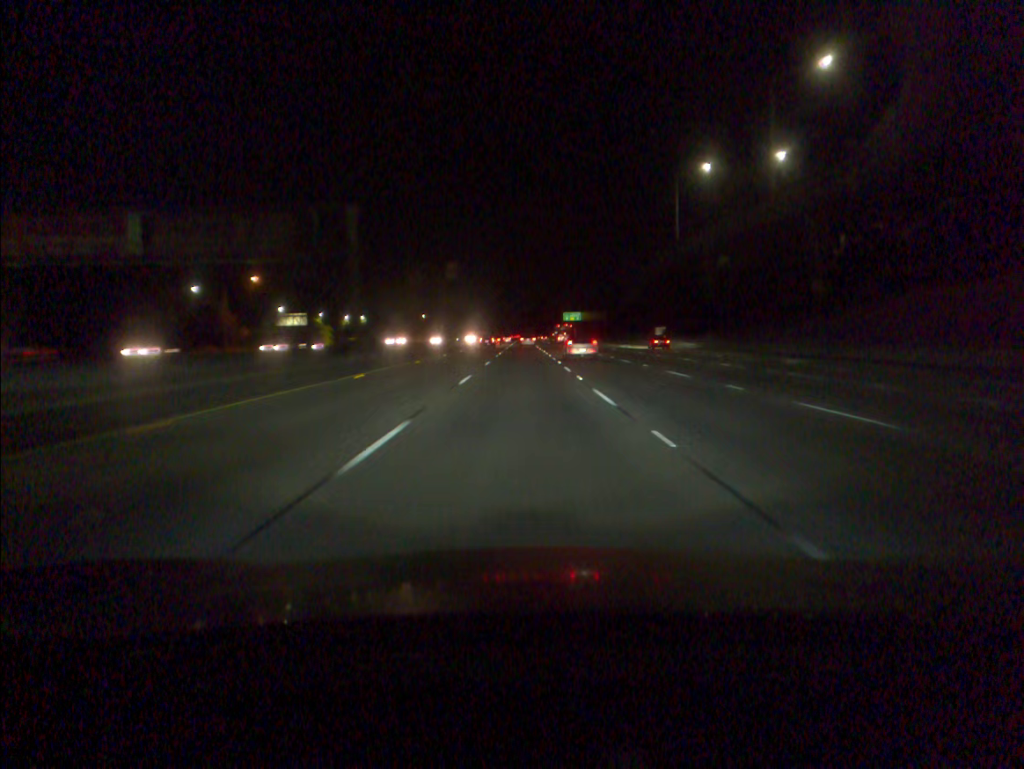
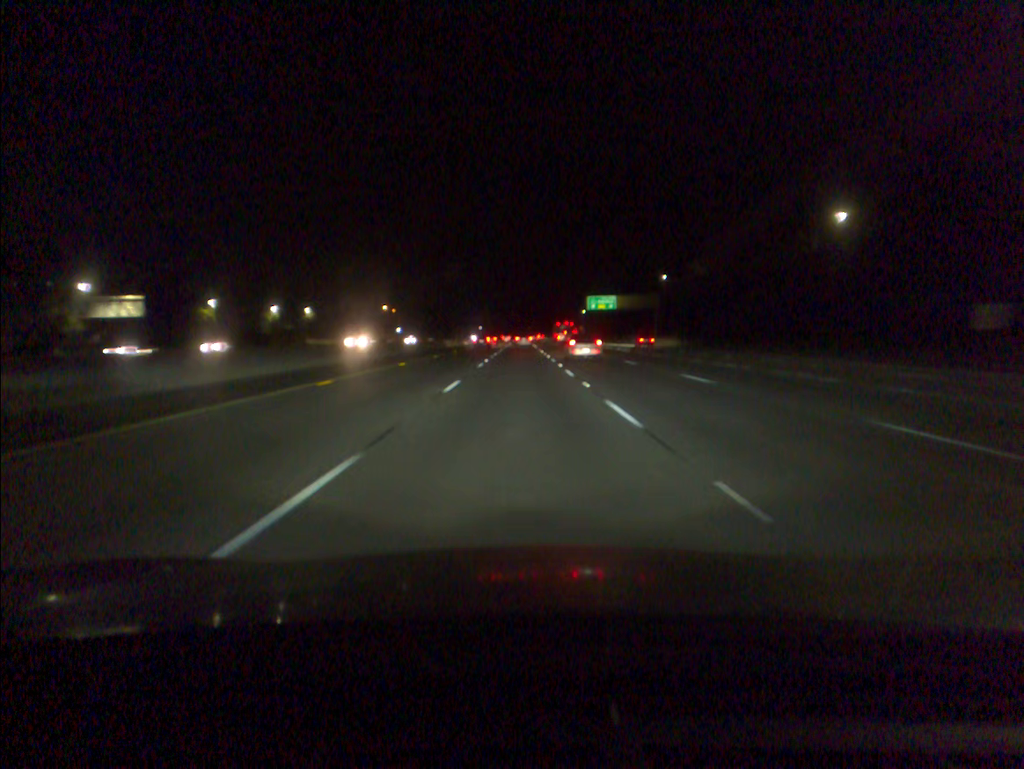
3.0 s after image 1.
(+0.2, +91.0) m; 0°
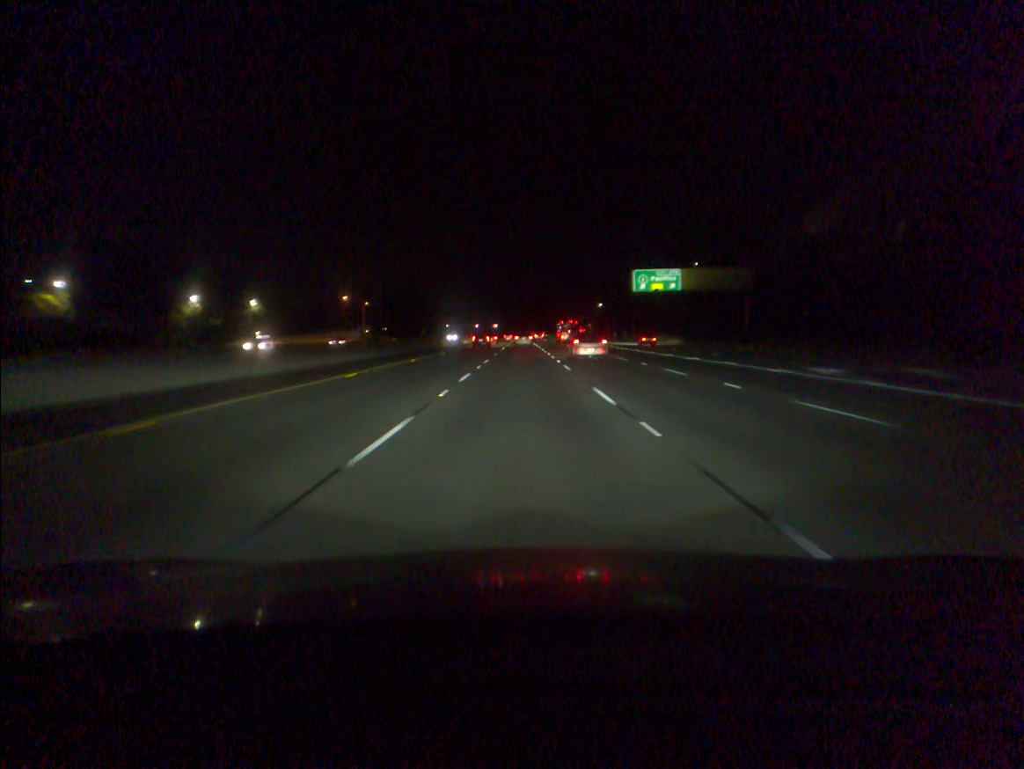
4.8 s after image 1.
(-0.1, +54.7) m; 0°
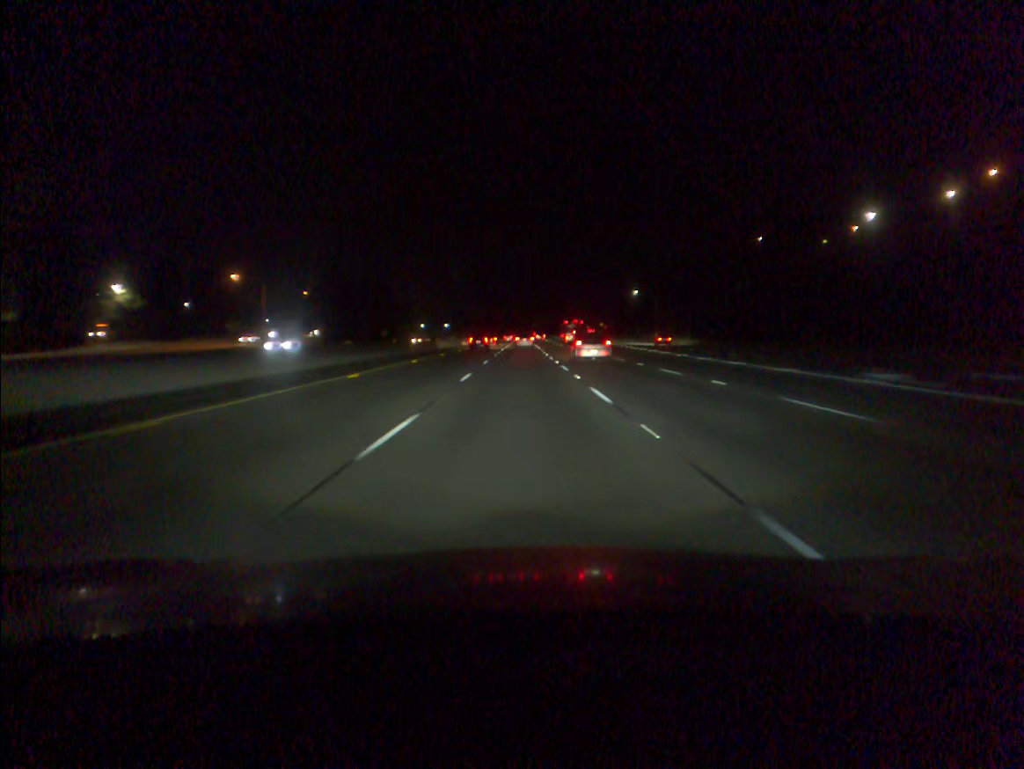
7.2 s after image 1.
(0.0, +72.6) m; 0°
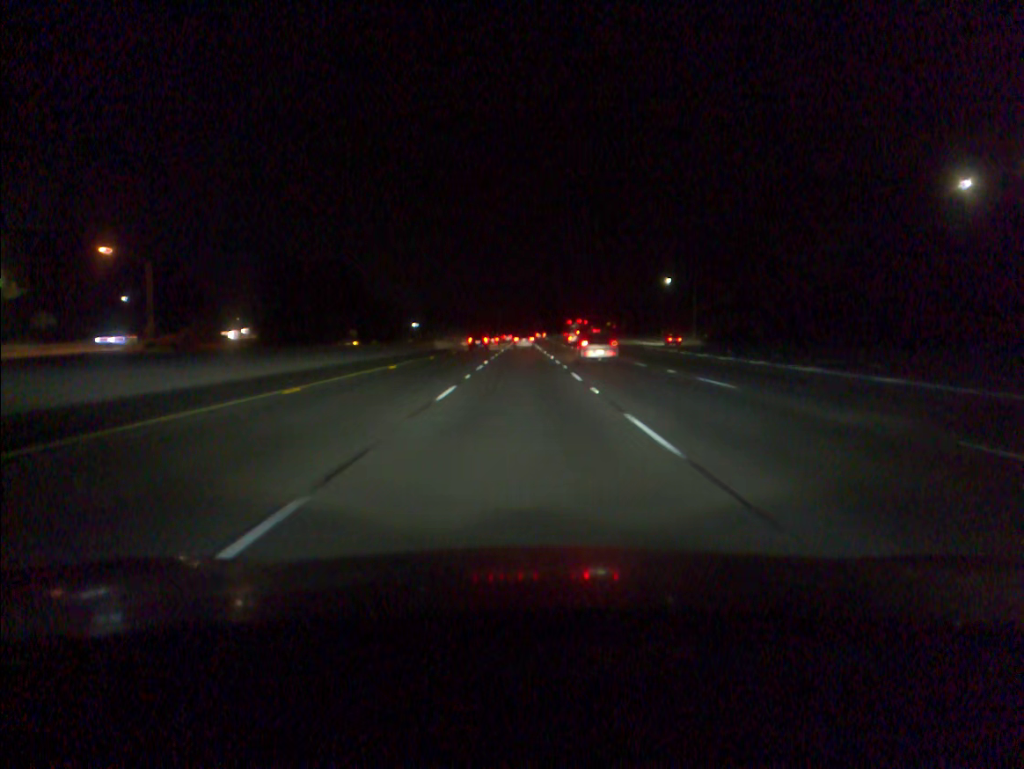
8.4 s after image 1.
(0.0, +36.2) m; 0°
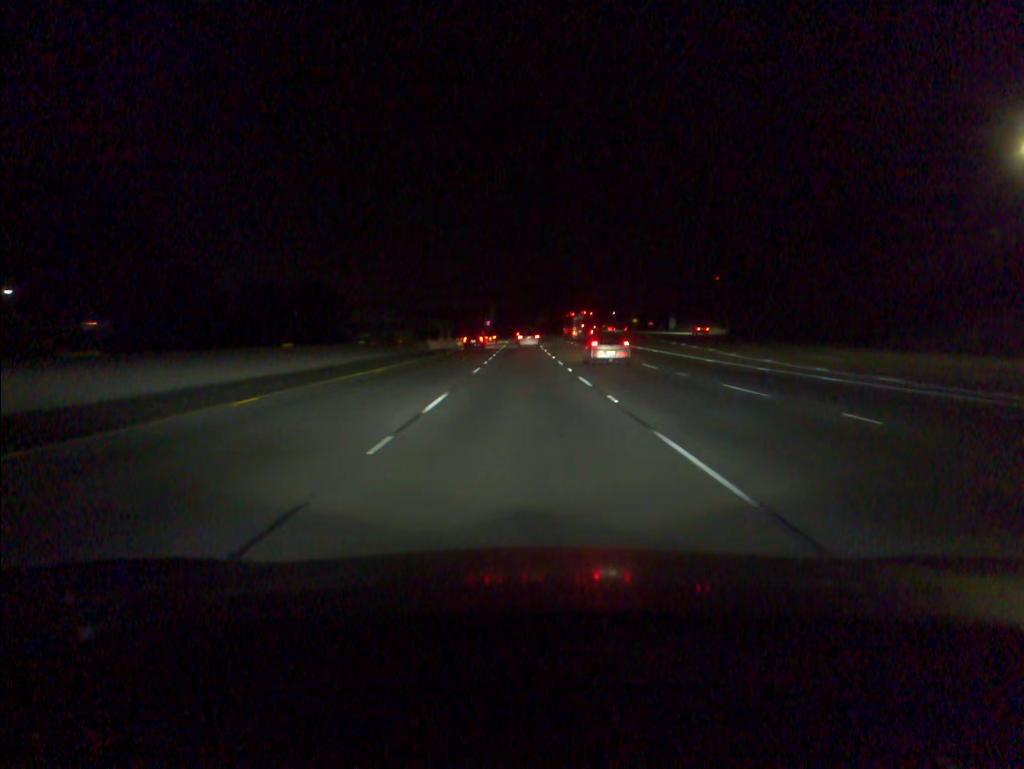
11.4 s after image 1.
(+0.1, +90.2) m; 0°
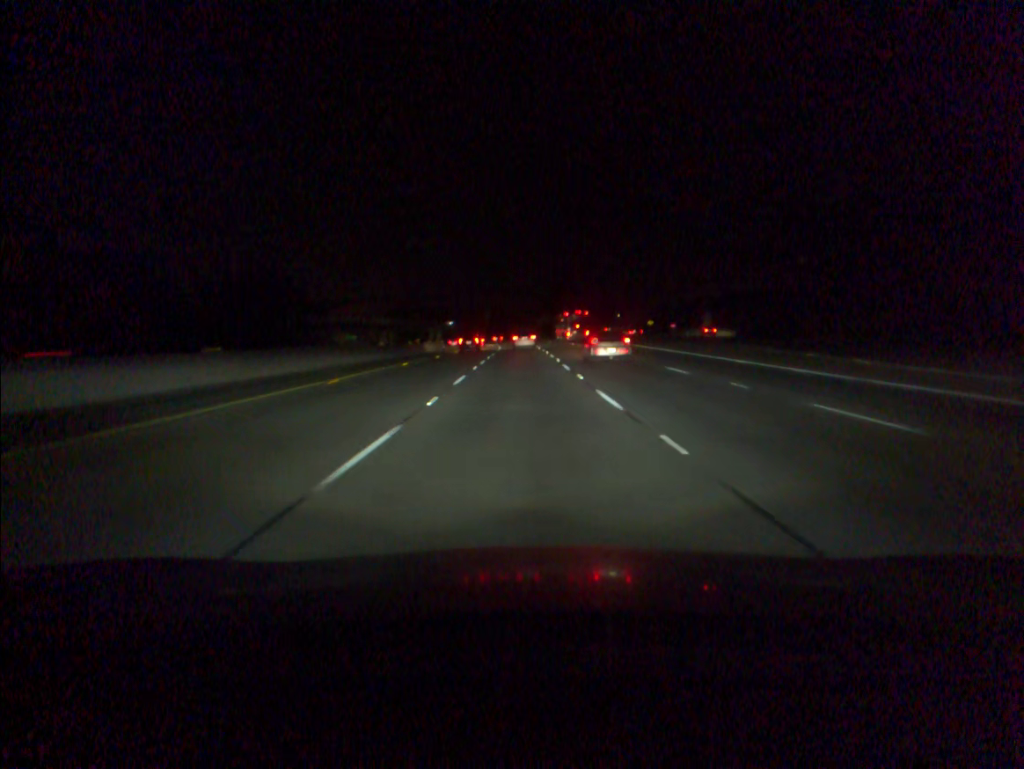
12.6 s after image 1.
(0.0, +36.2) m; 0°
